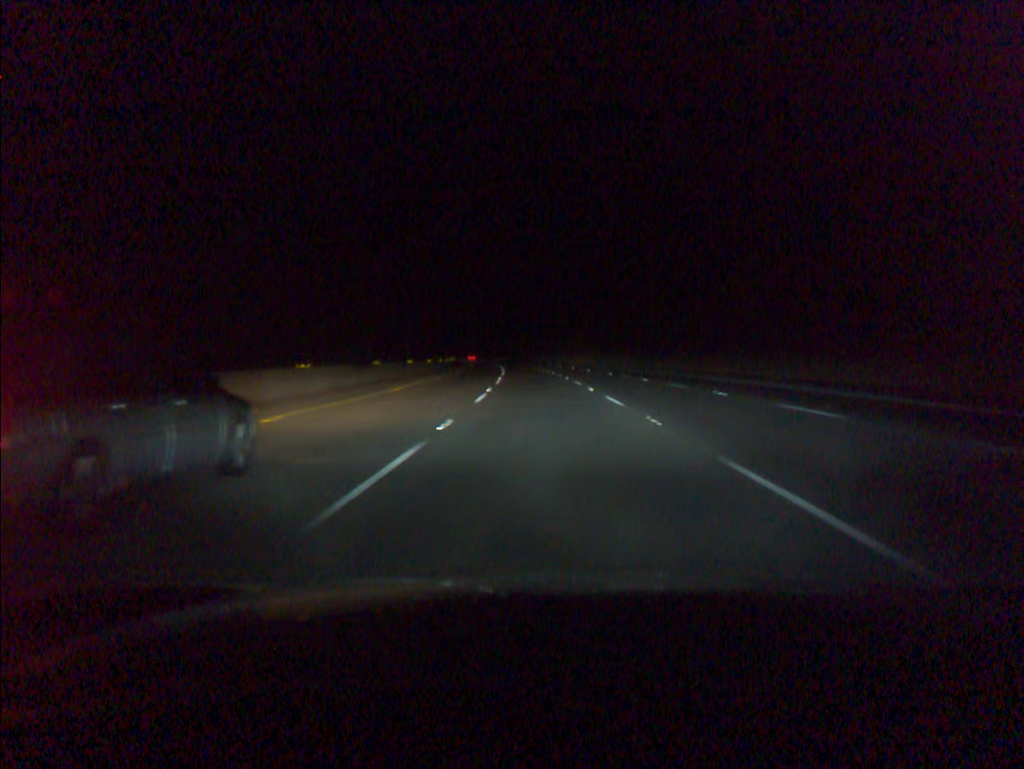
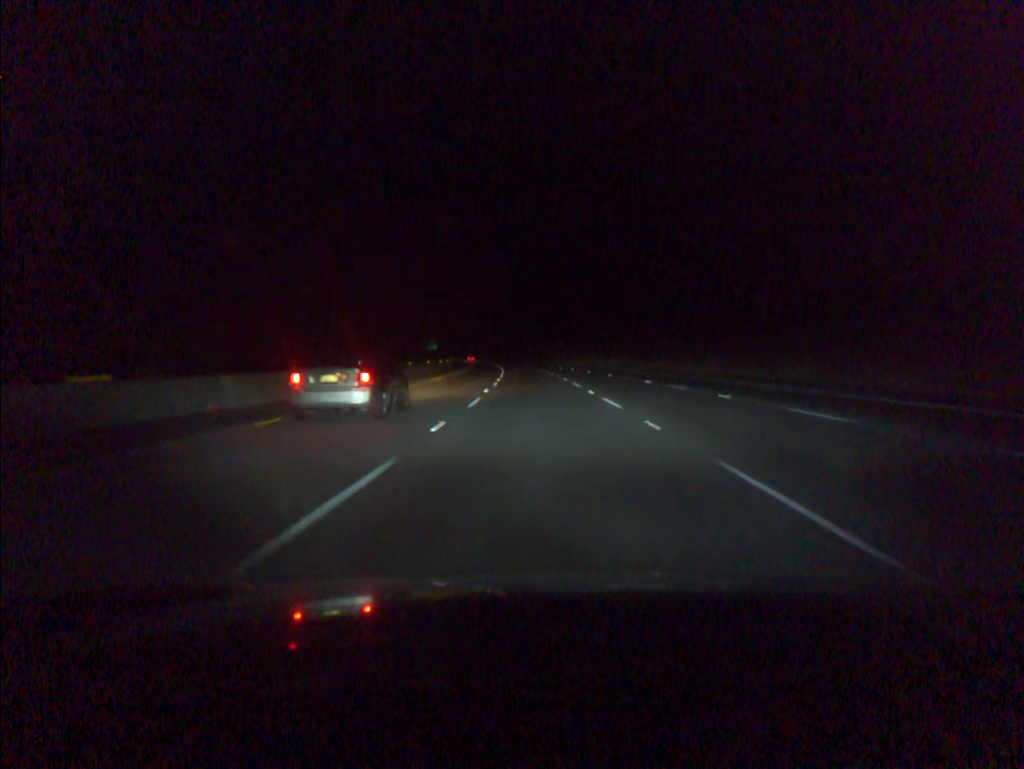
(-1.7, +73.2) m; -3°
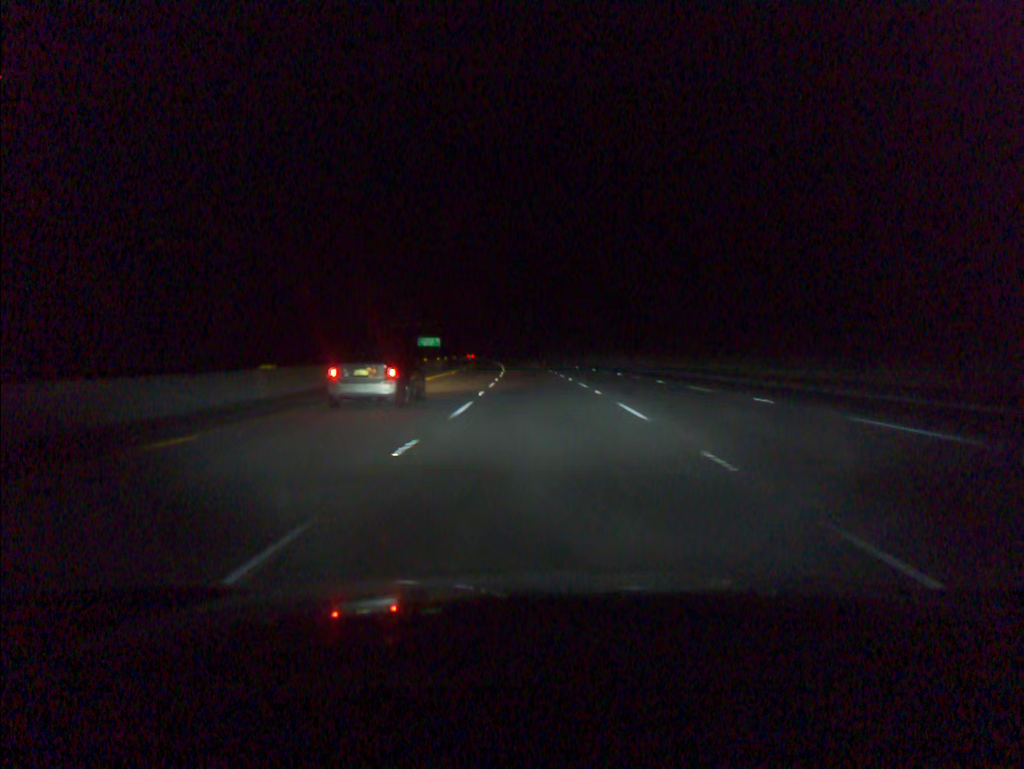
(-0.1, +18.3) m; -1°
